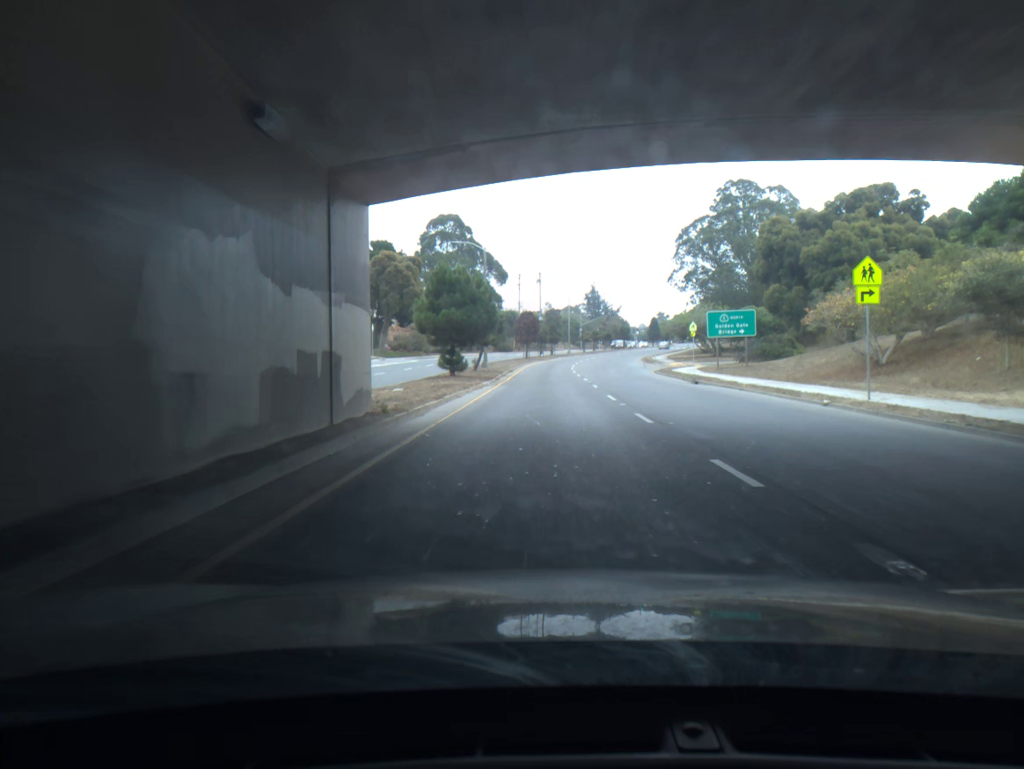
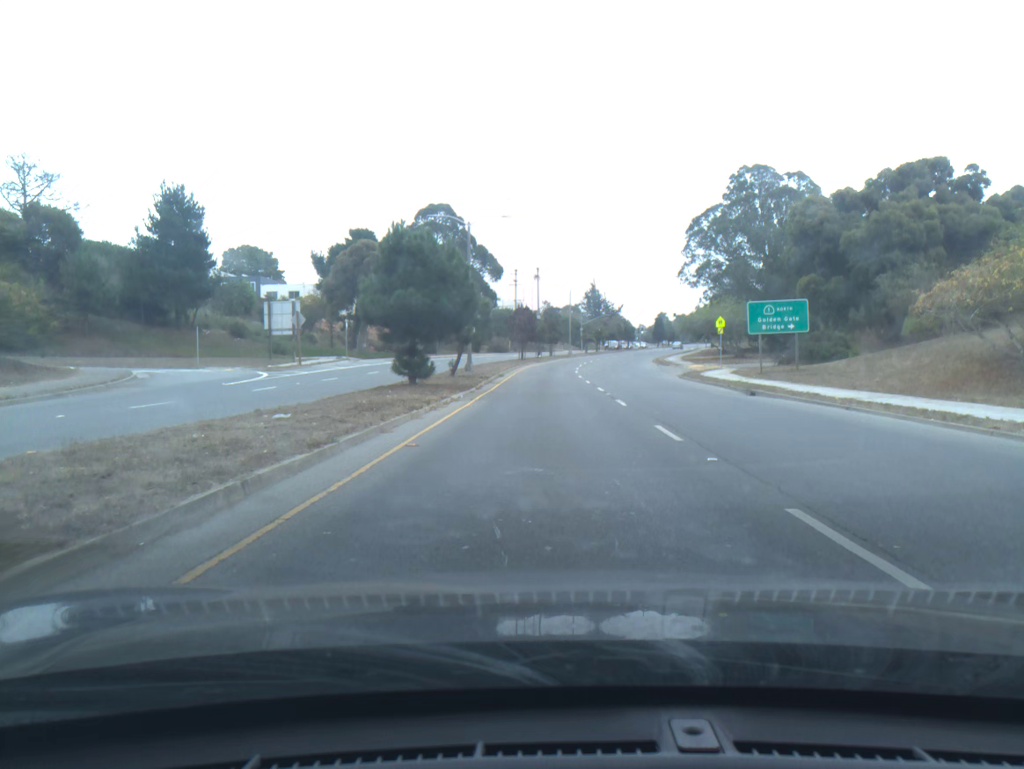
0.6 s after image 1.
(0.0, +10.3) m; 0°
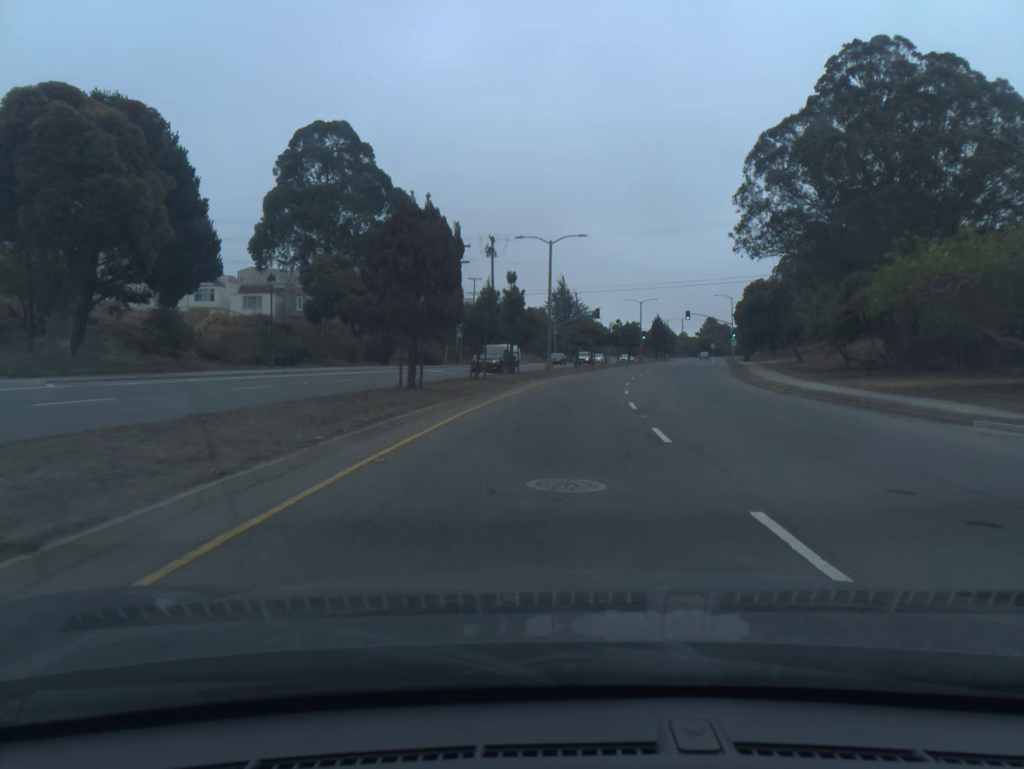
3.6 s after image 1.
(+0.6, +51.3) m; +3°
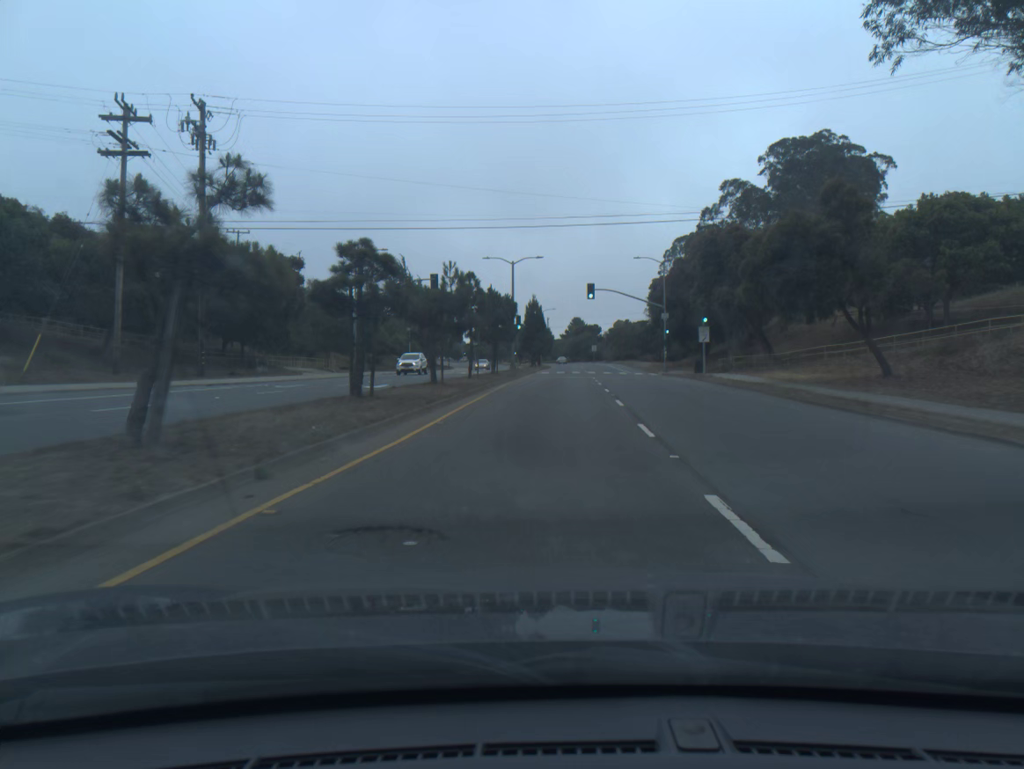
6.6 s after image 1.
(+5.1, +50.5) m; +10°
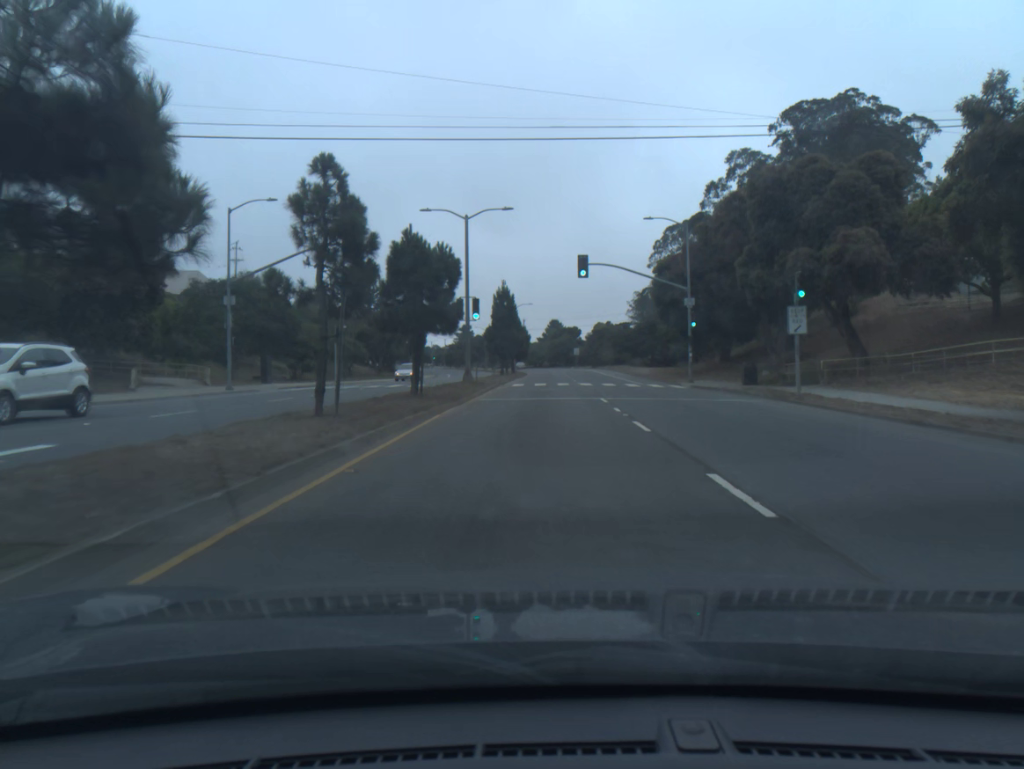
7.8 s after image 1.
(+0.3, +20.7) m; +2°
